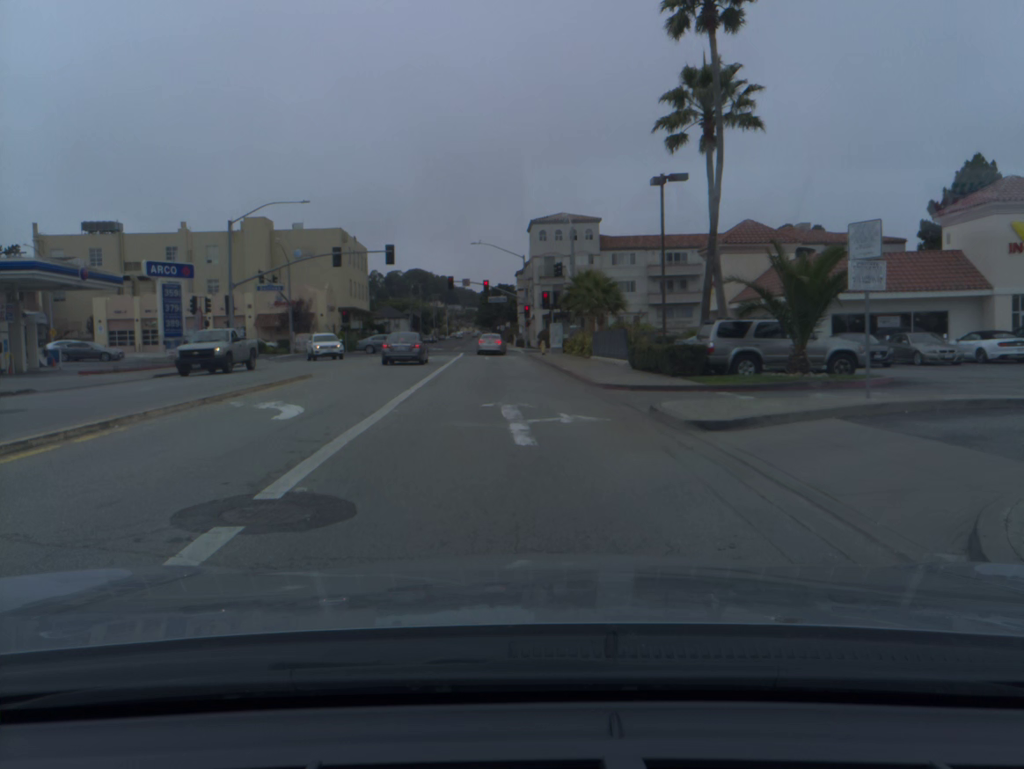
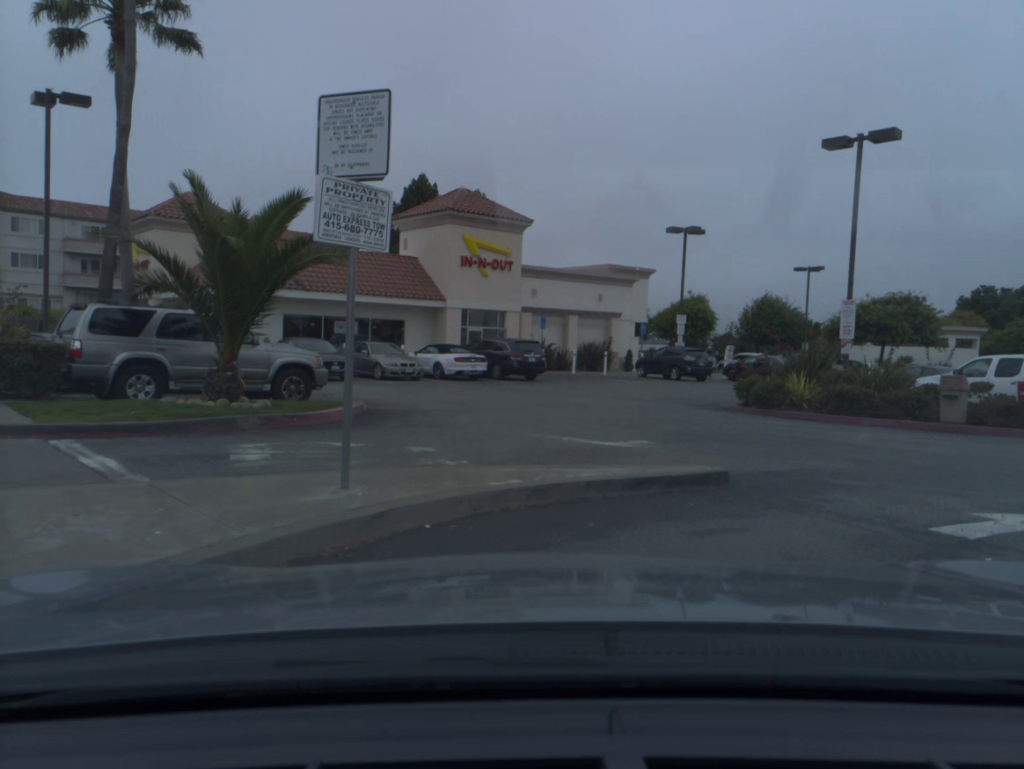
(+2.4, +7.9) m; +44°
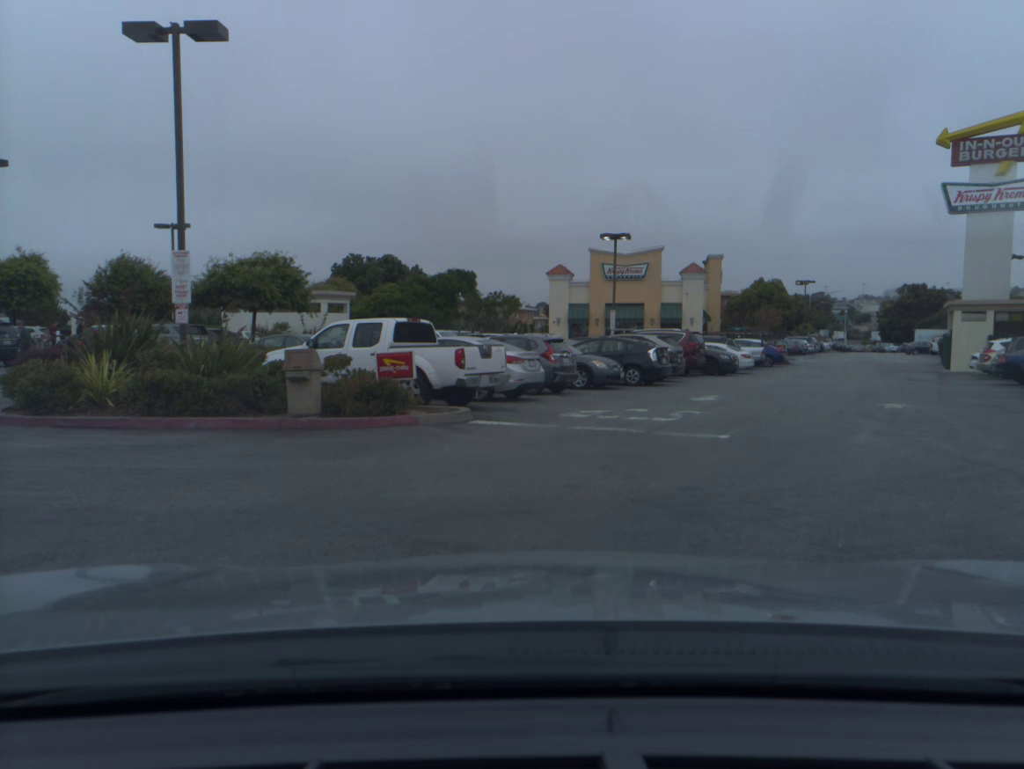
(+2.6, +6.5) m; +39°
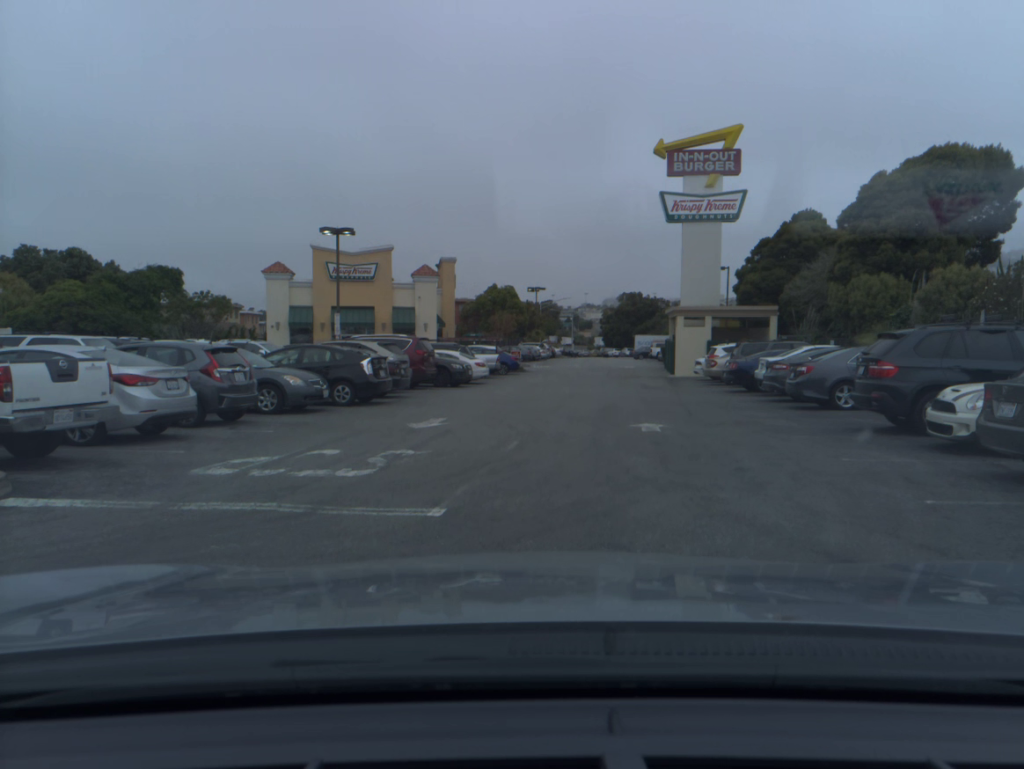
(+0.7, +4.7) m; +17°
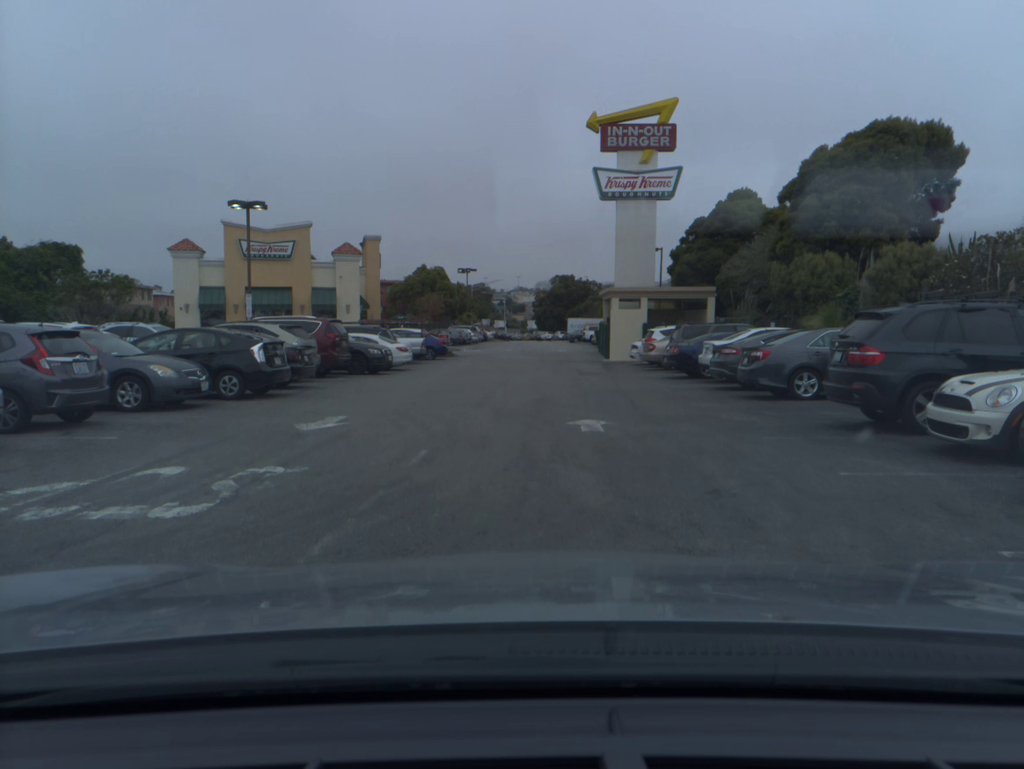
(0.0, +2.5) m; +2°
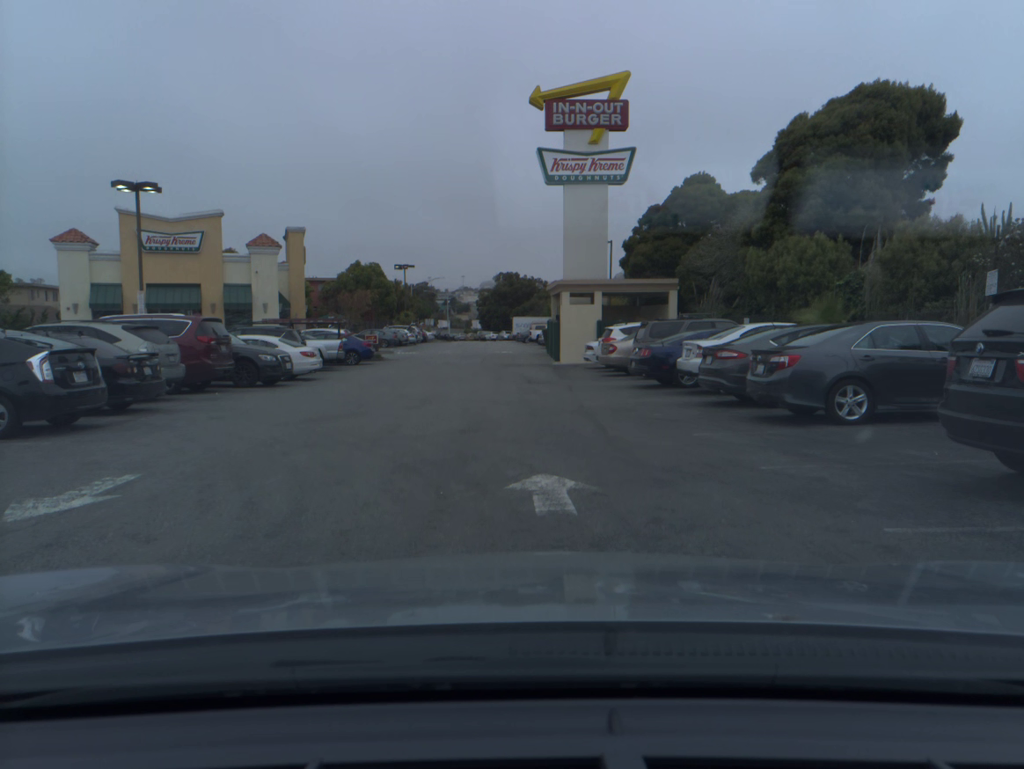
(+0.1, +5.2) m; +2°
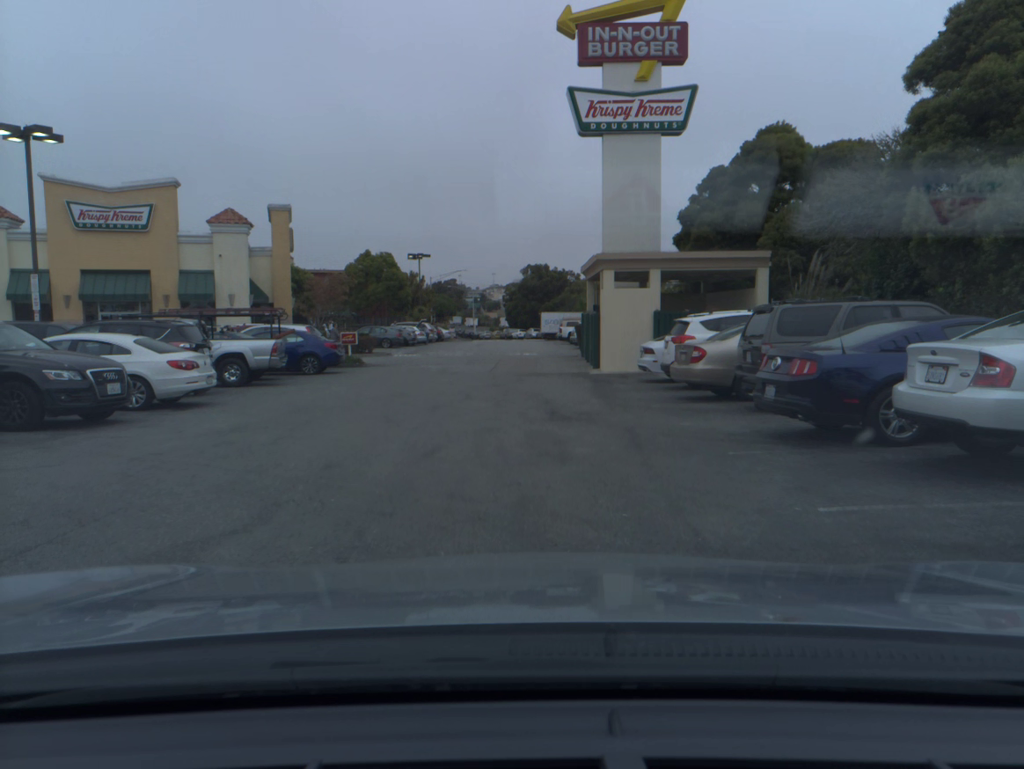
(+0.2, +10.3) m; -8°
